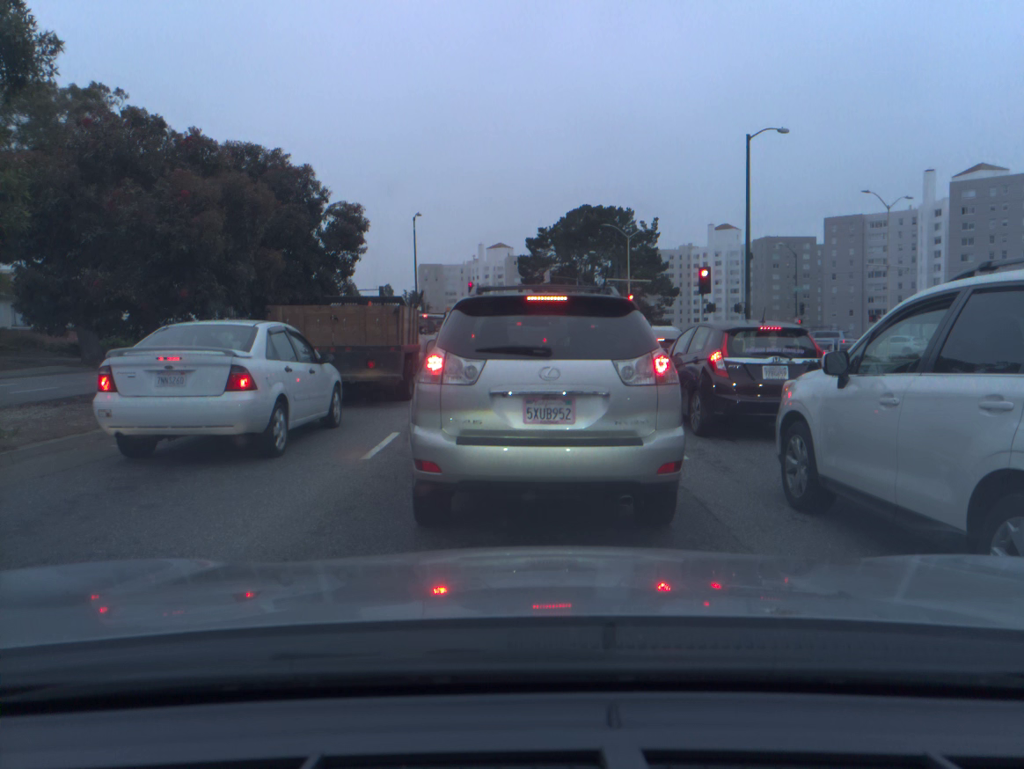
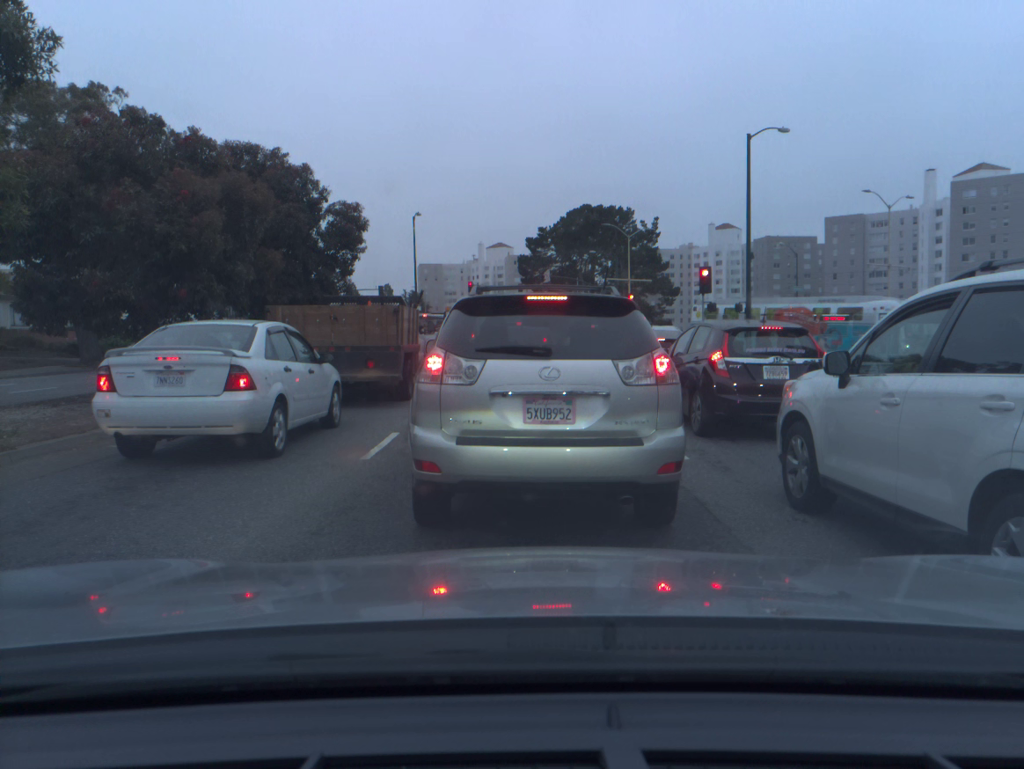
(0.0, 0.0) m; 0°
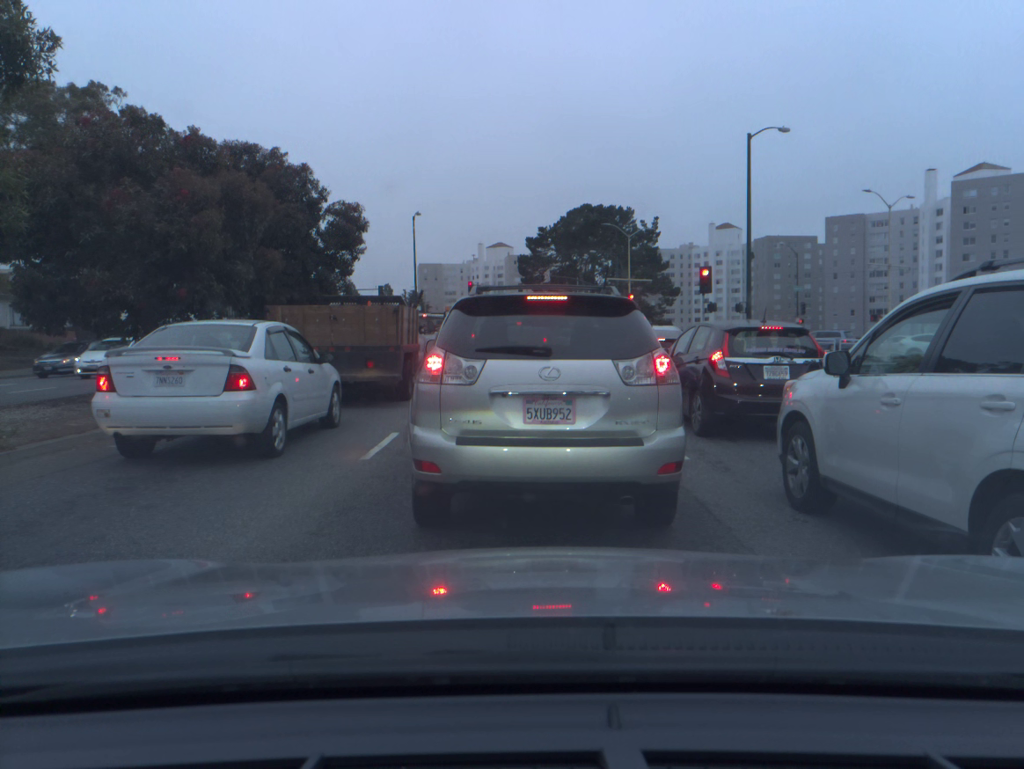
(0.0, 0.0) m; 0°
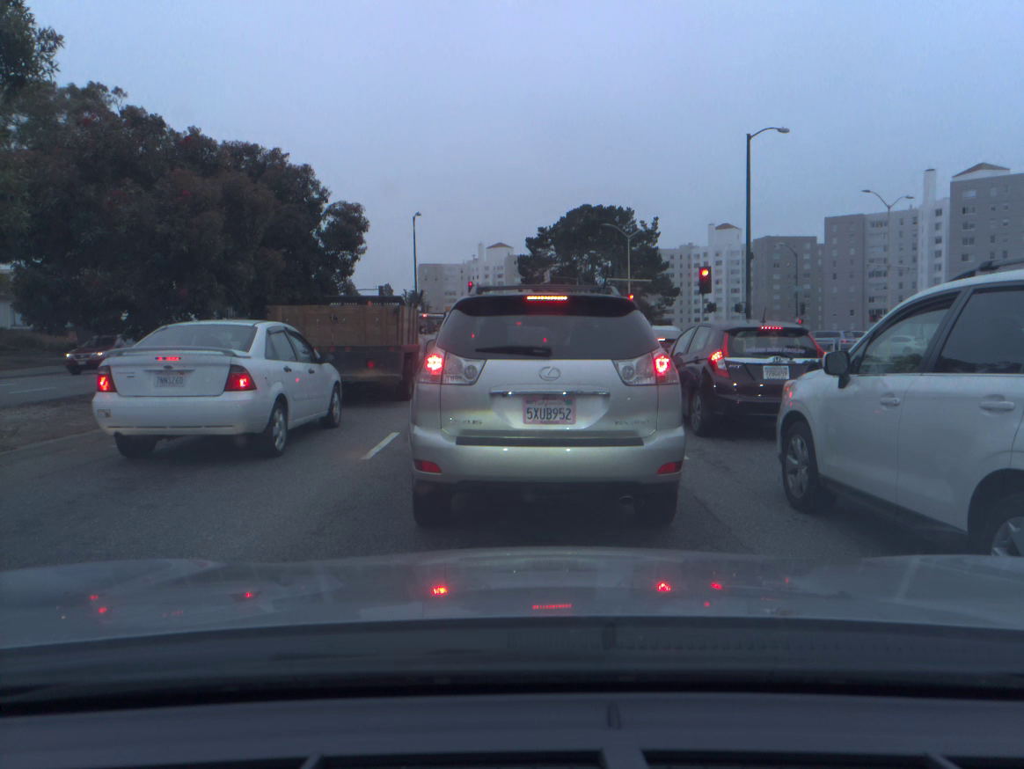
(0.0, 0.0) m; 0°
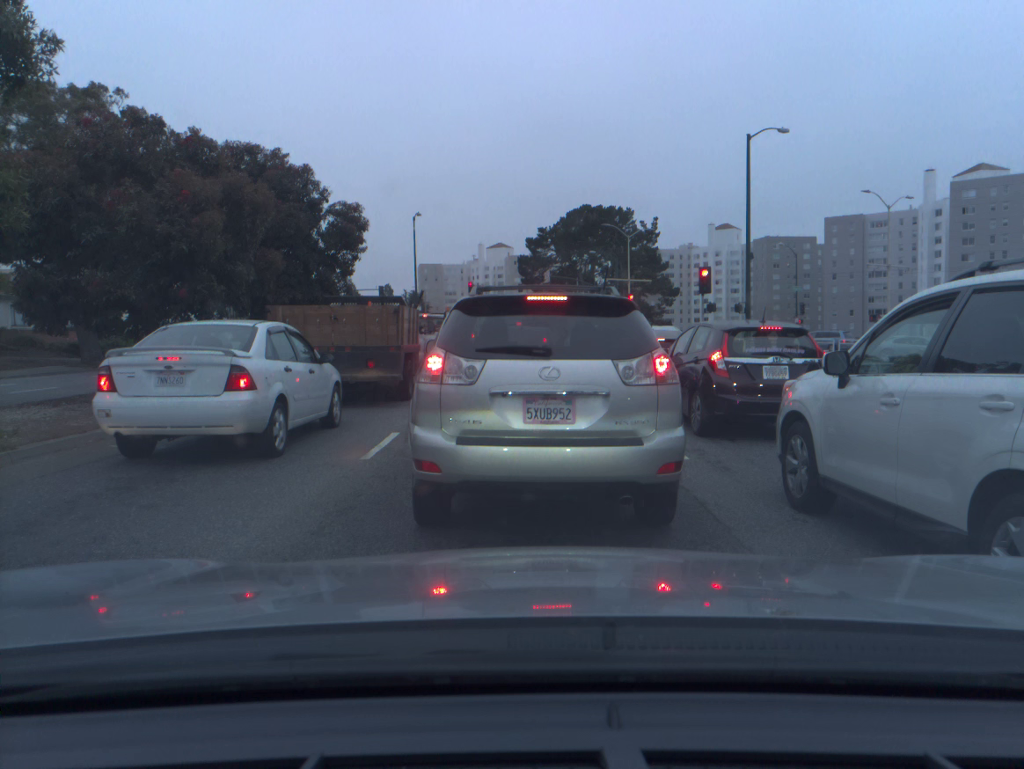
(0.0, 0.0) m; 0°
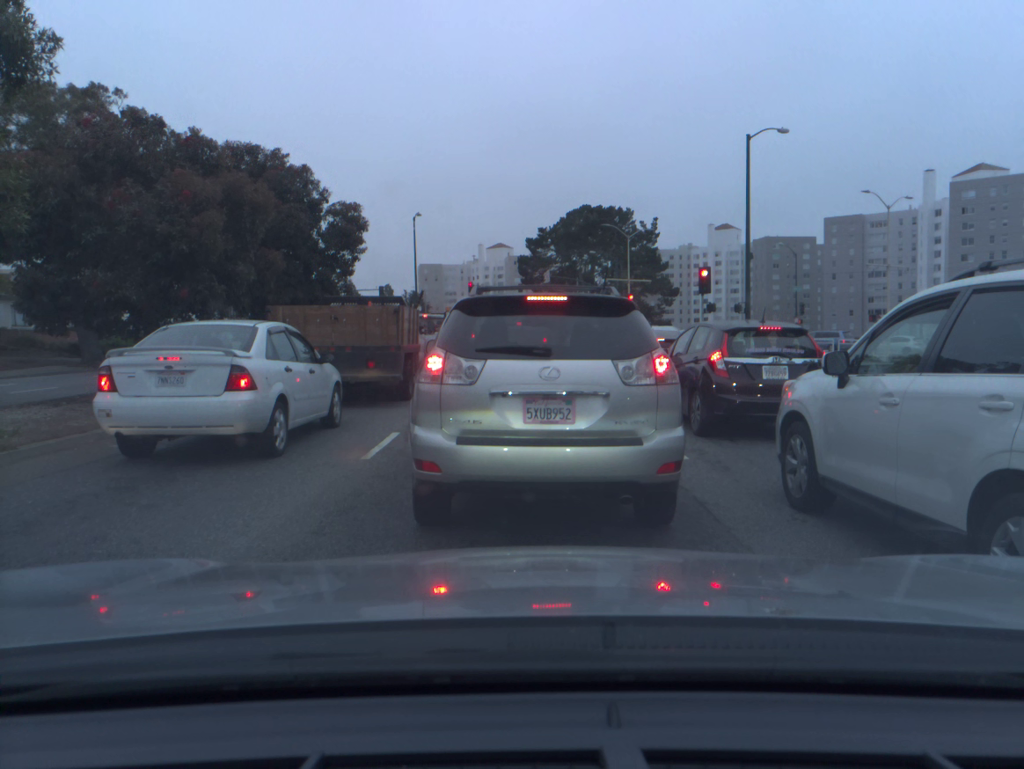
(0.0, 0.0) m; 0°
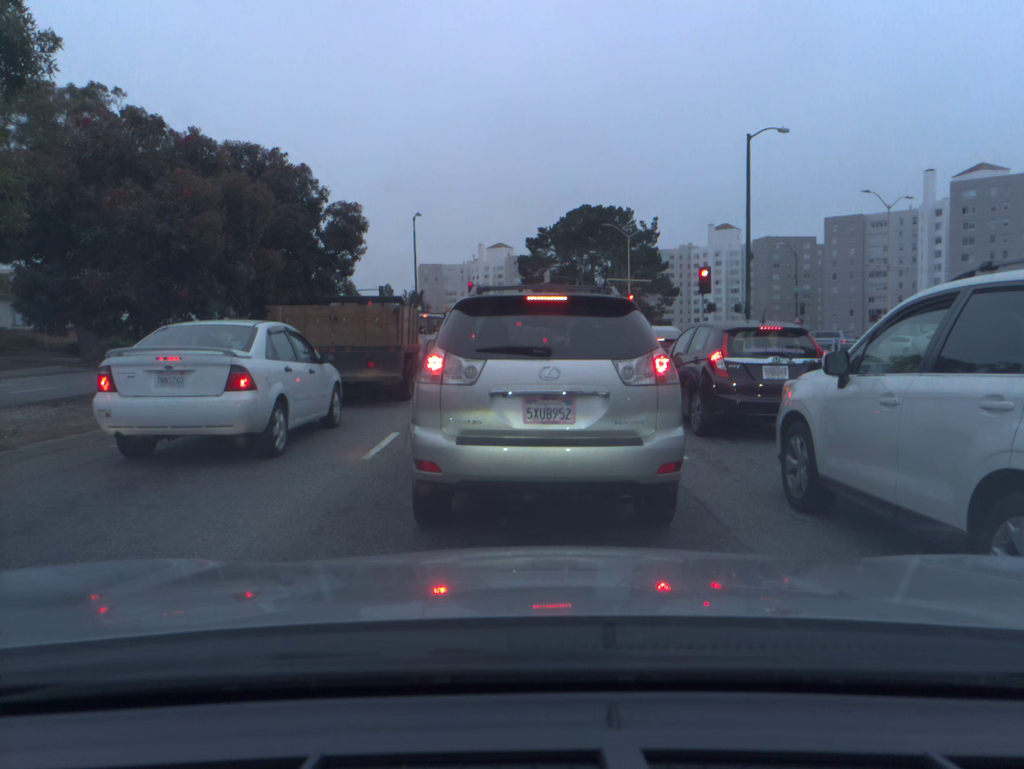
(0.0, 0.0) m; 0°
